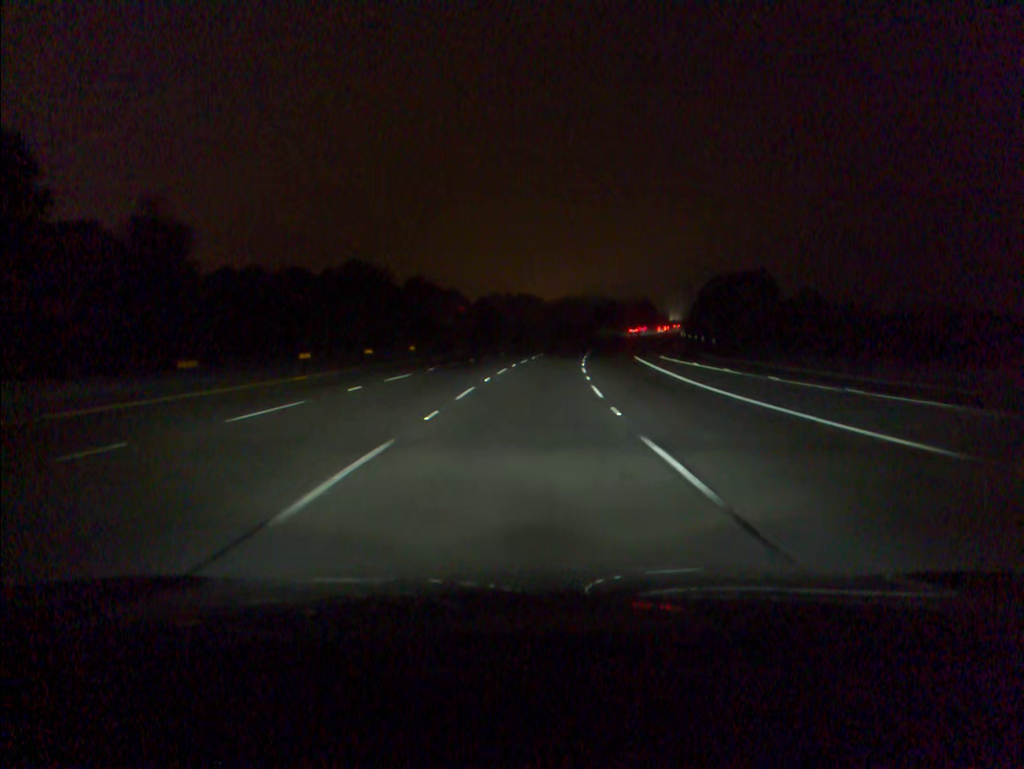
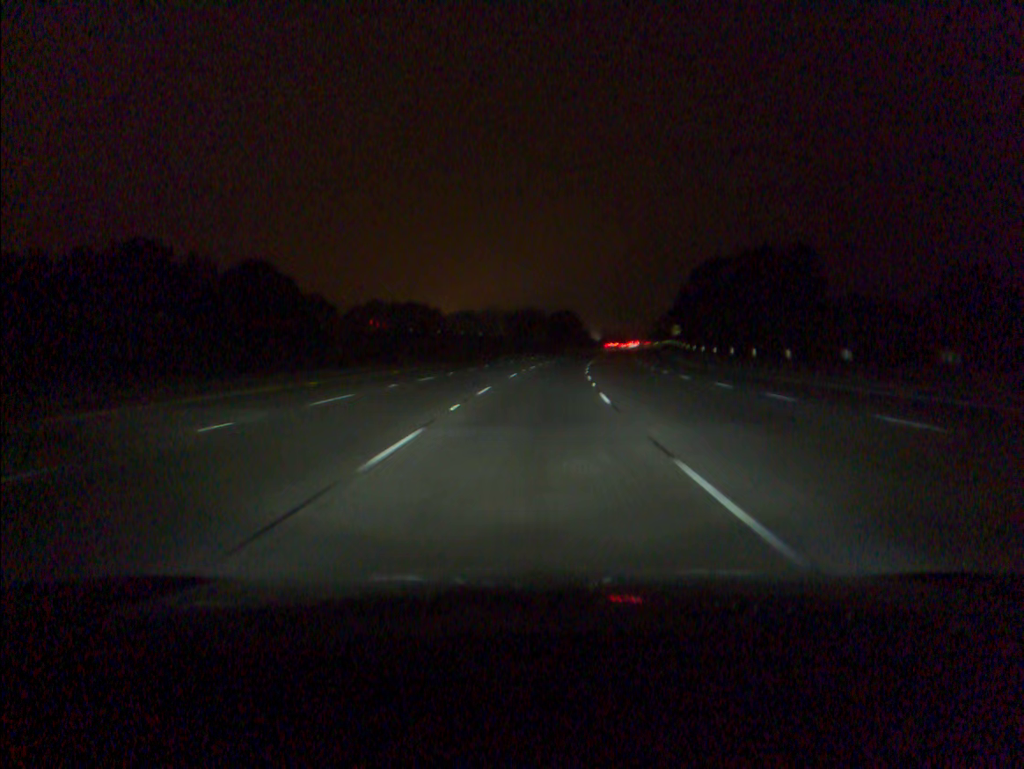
(+4.6, +74.4) m; +7°
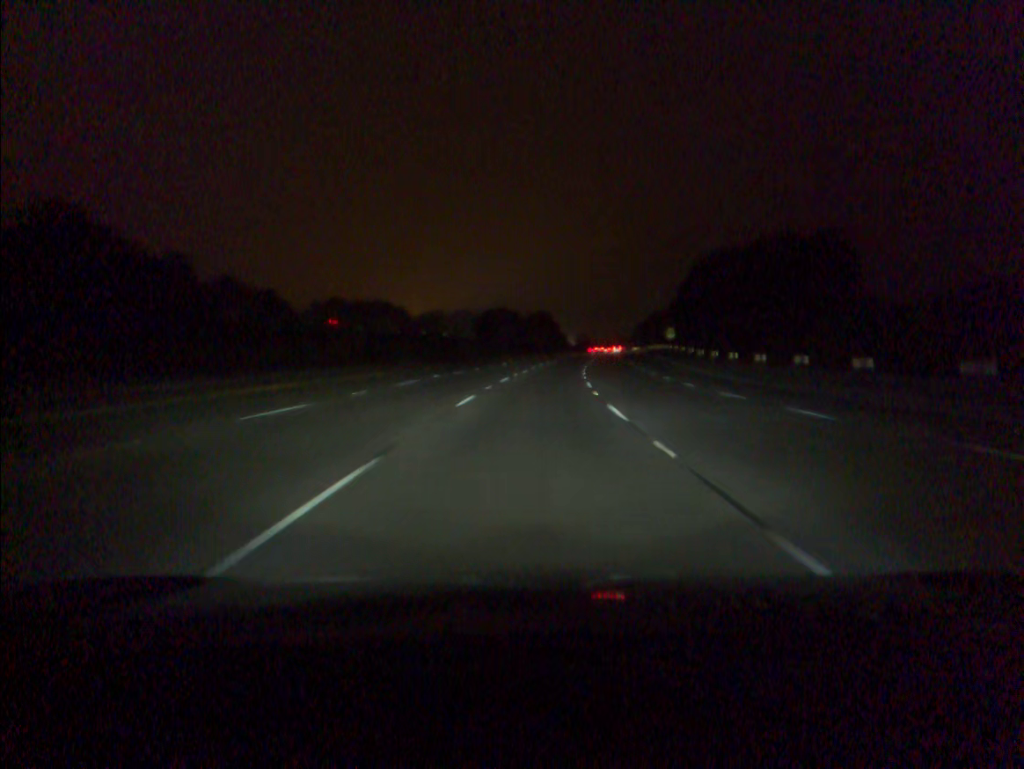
(+0.3, +18.6) m; +2°
